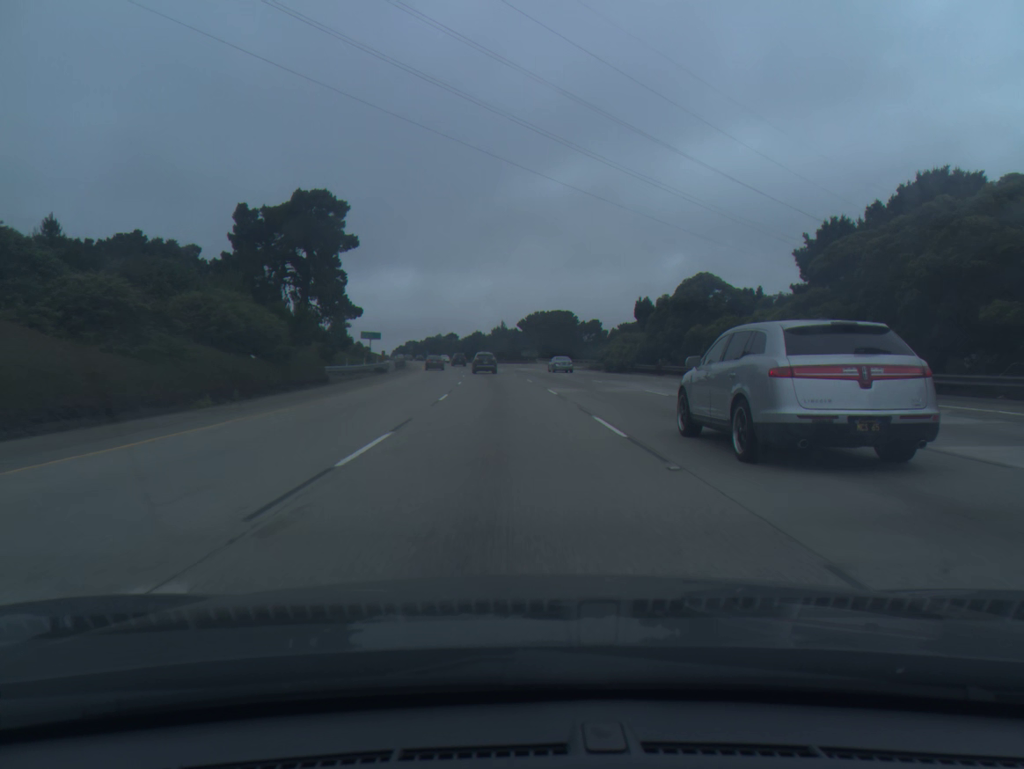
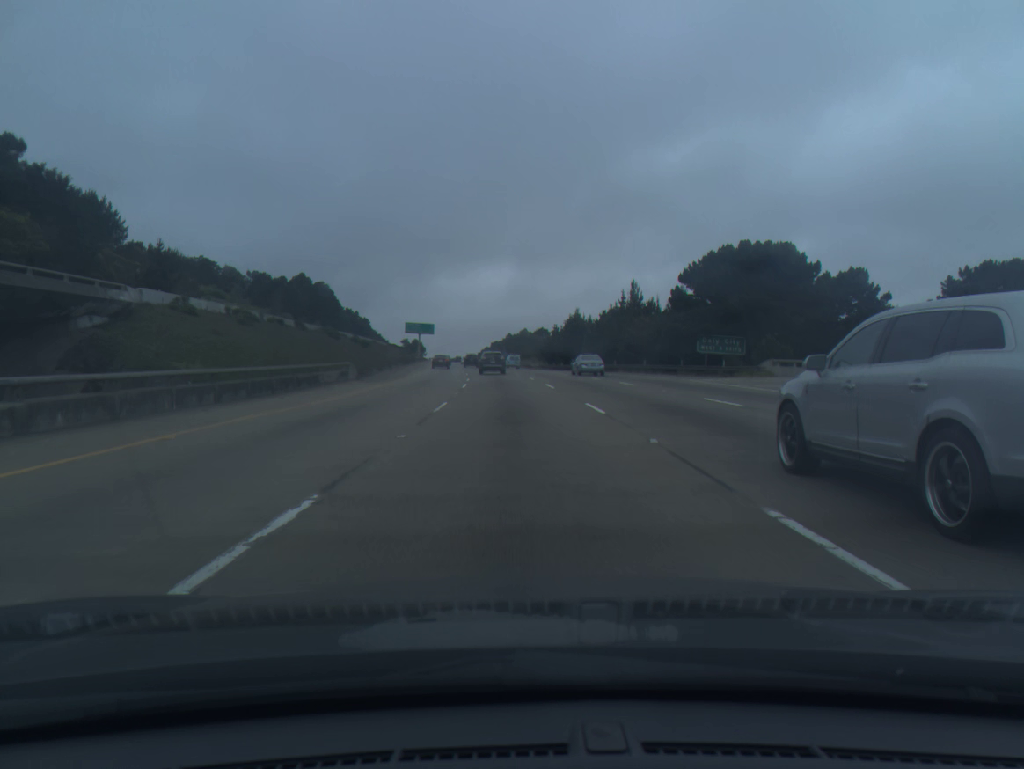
(-5.7, +93.2) m; -7°
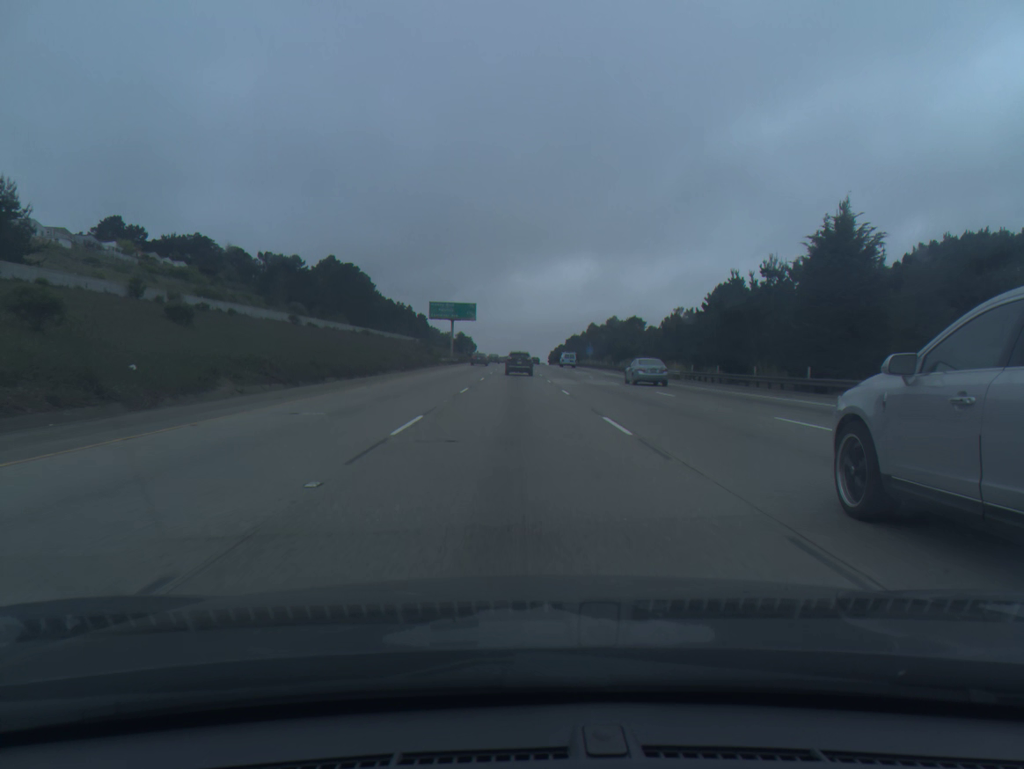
(-3.4, +73.4) m; -5°
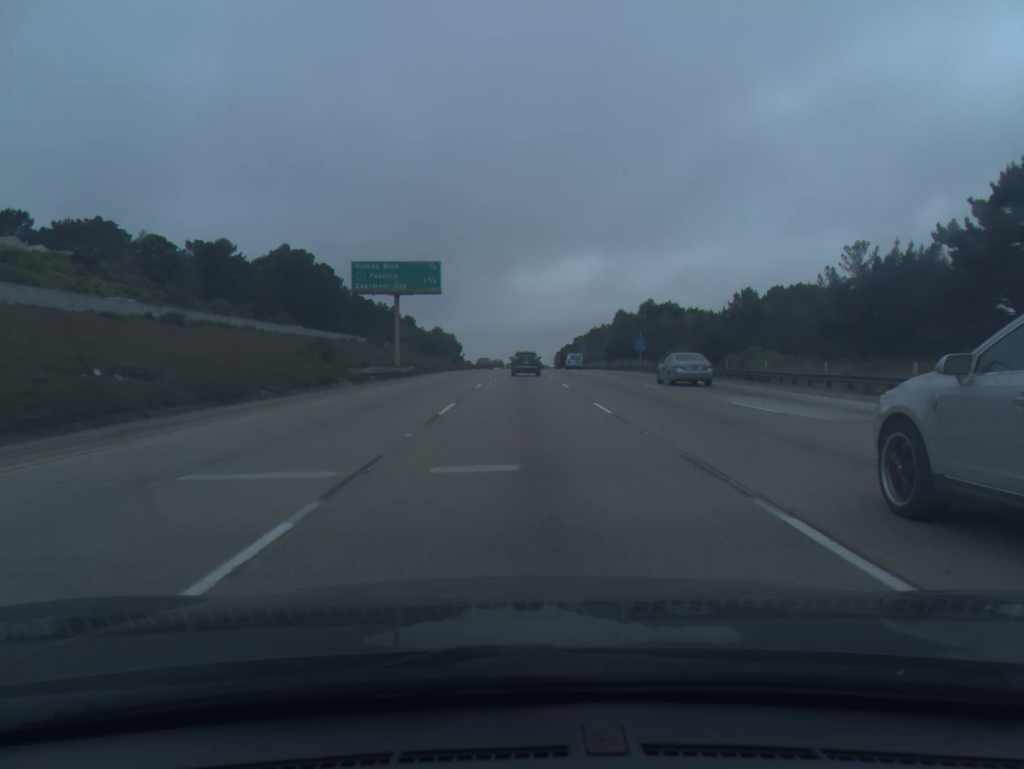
(-0.5, +53.8) m; 0°
